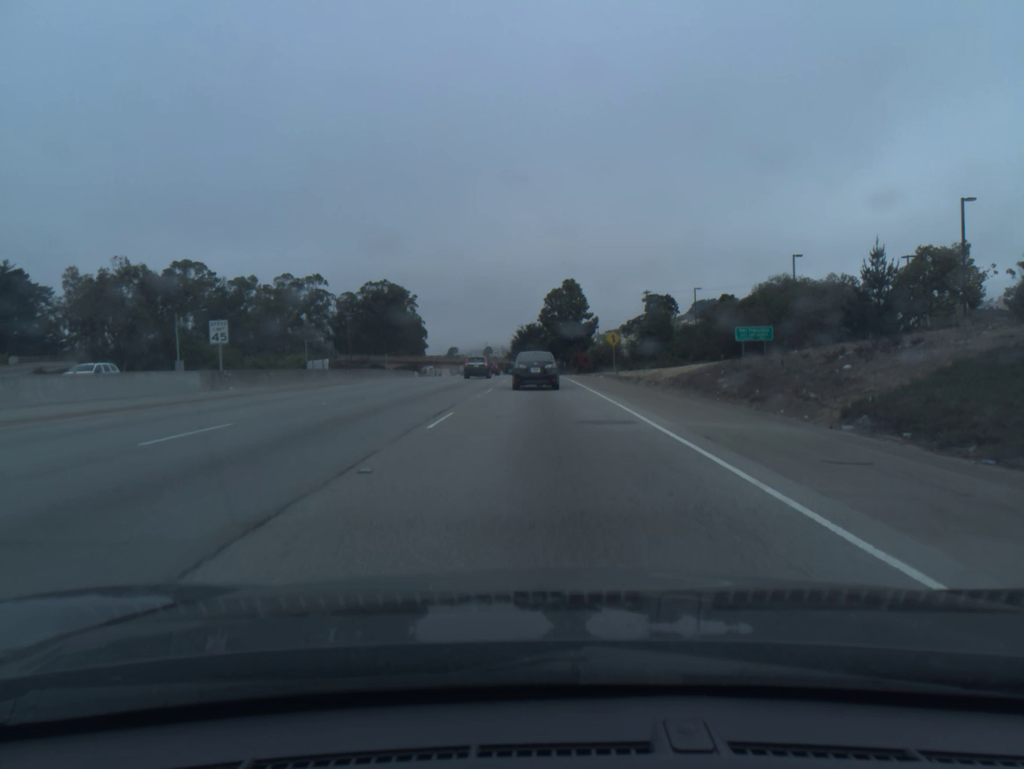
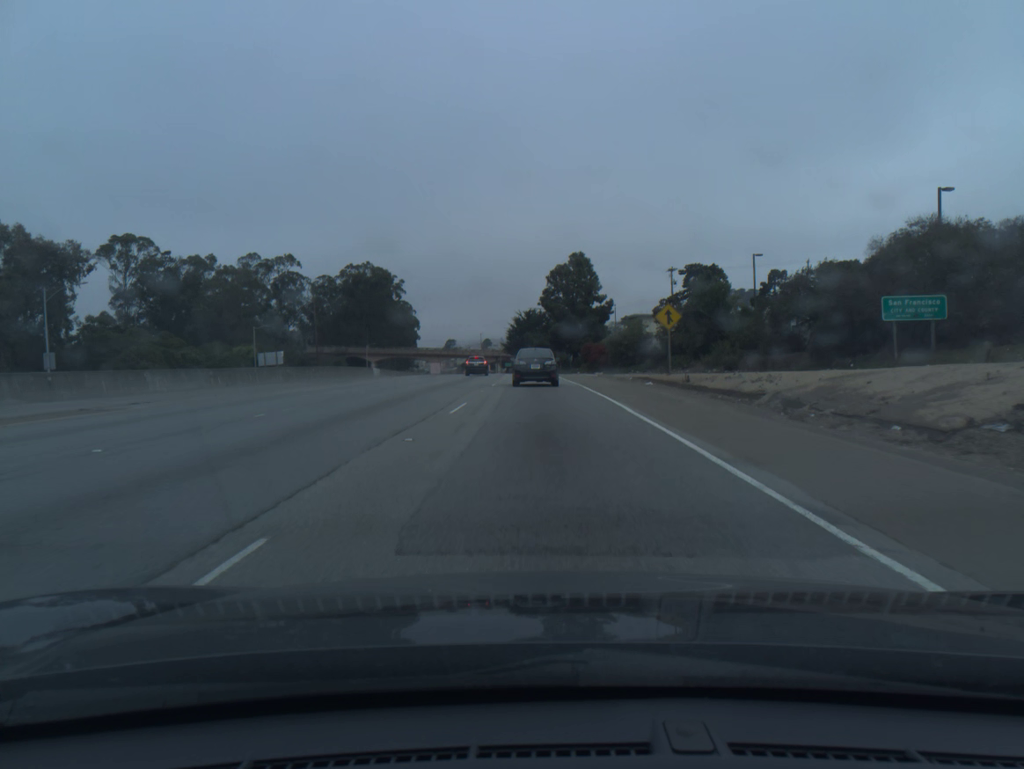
(0.0, +25.8) m; 0°
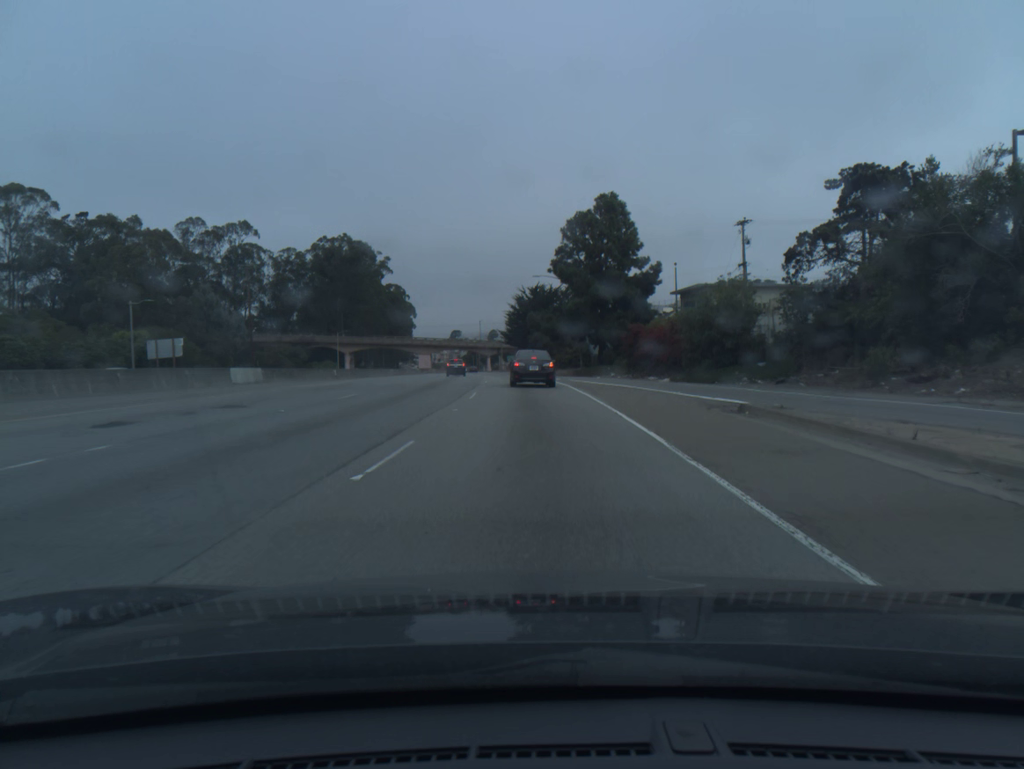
(-0.1, +38.0) m; -1°
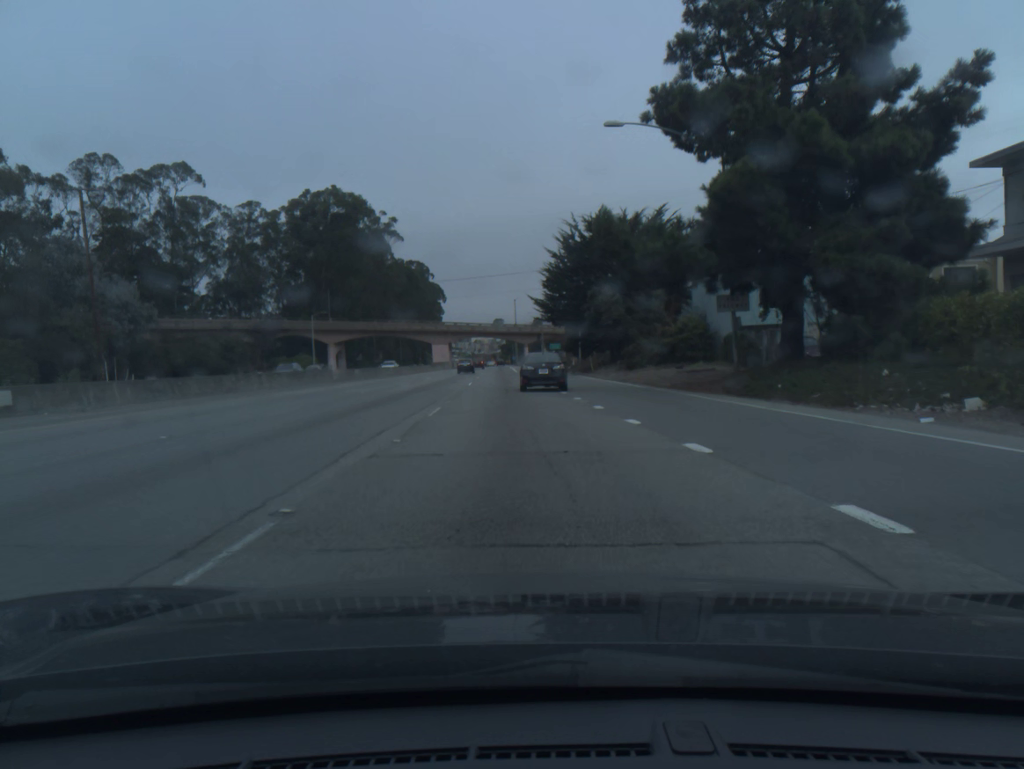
(-1.2, +49.1) m; -3°
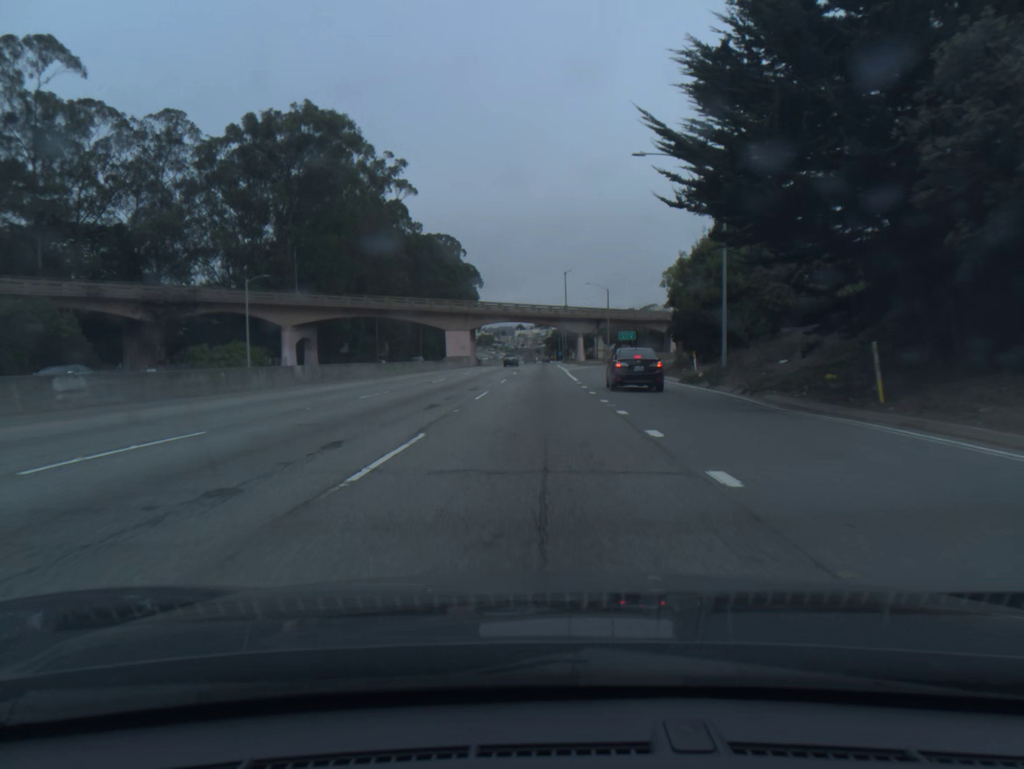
(-1.9, +47.5) m; -3°
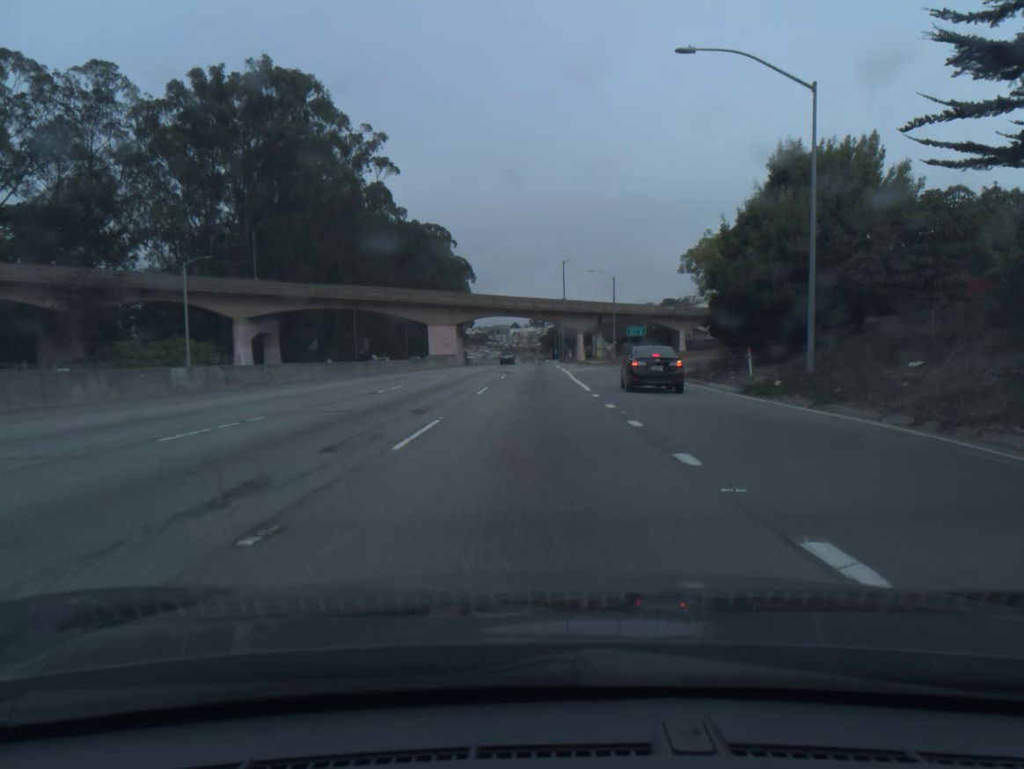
(0.0, +12.3) m; 0°
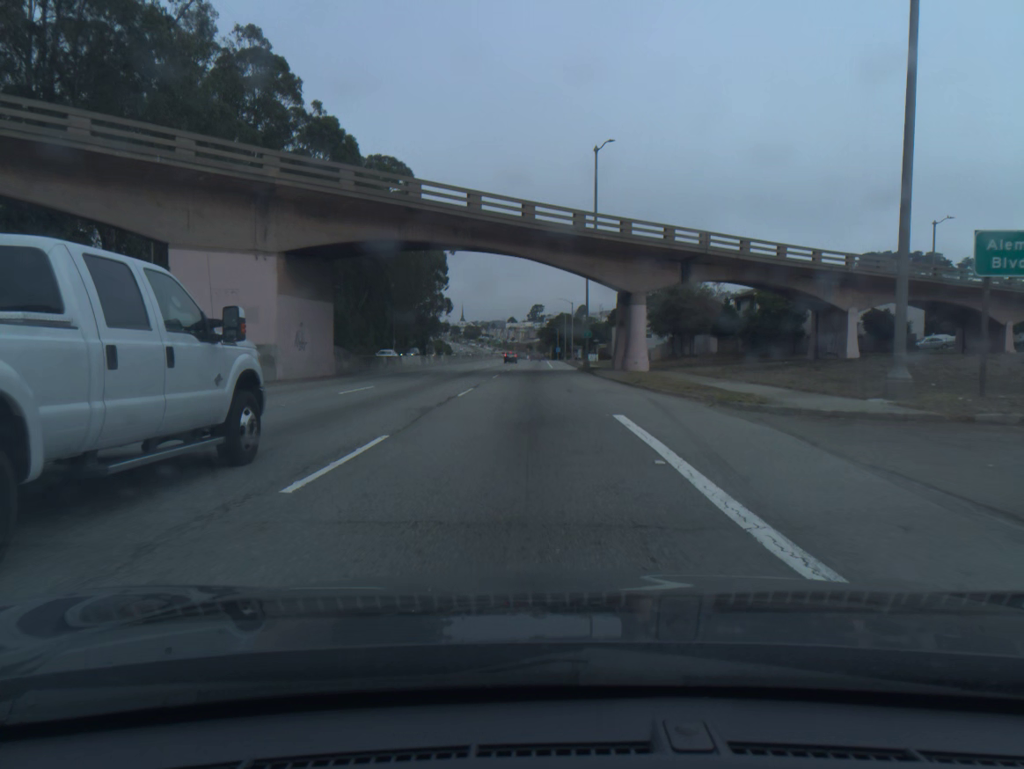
(+0.5, +62.8) m; 0°
